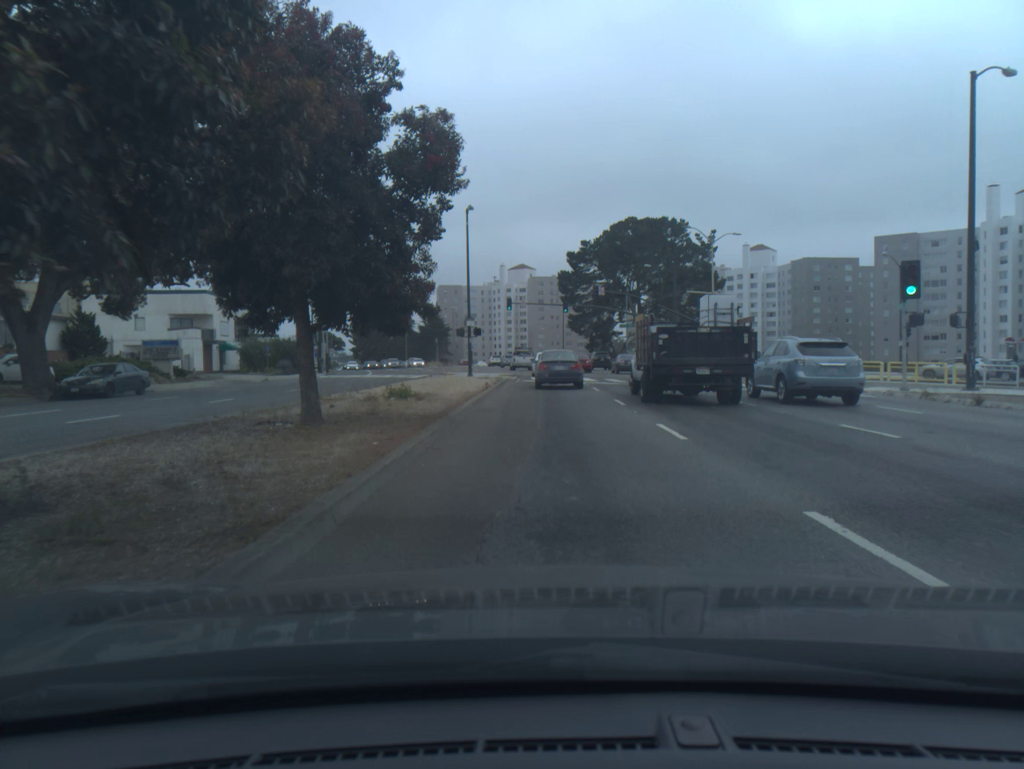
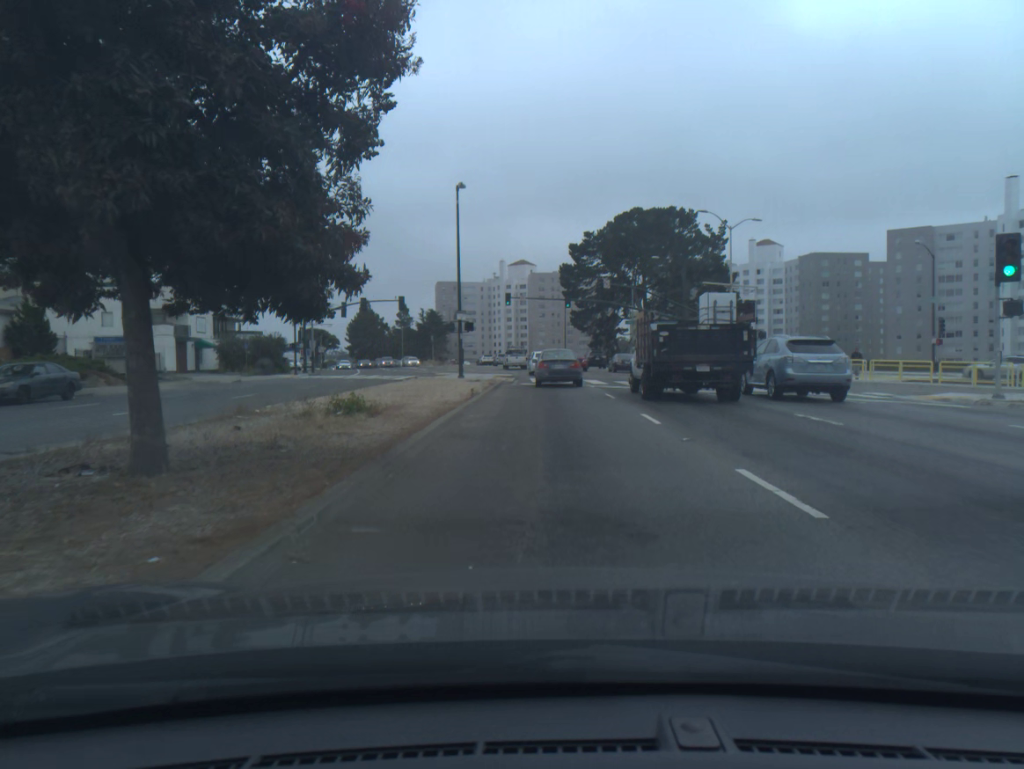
(0.0, +5.4) m; 0°
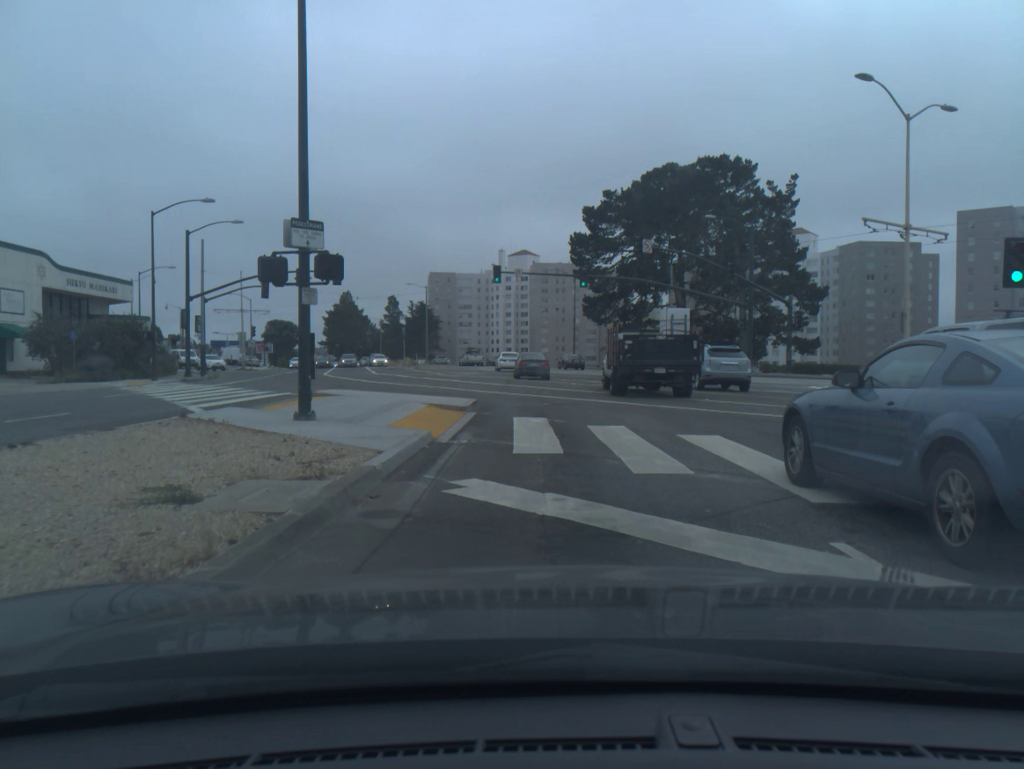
(-0.1, +25.6) m; -1°
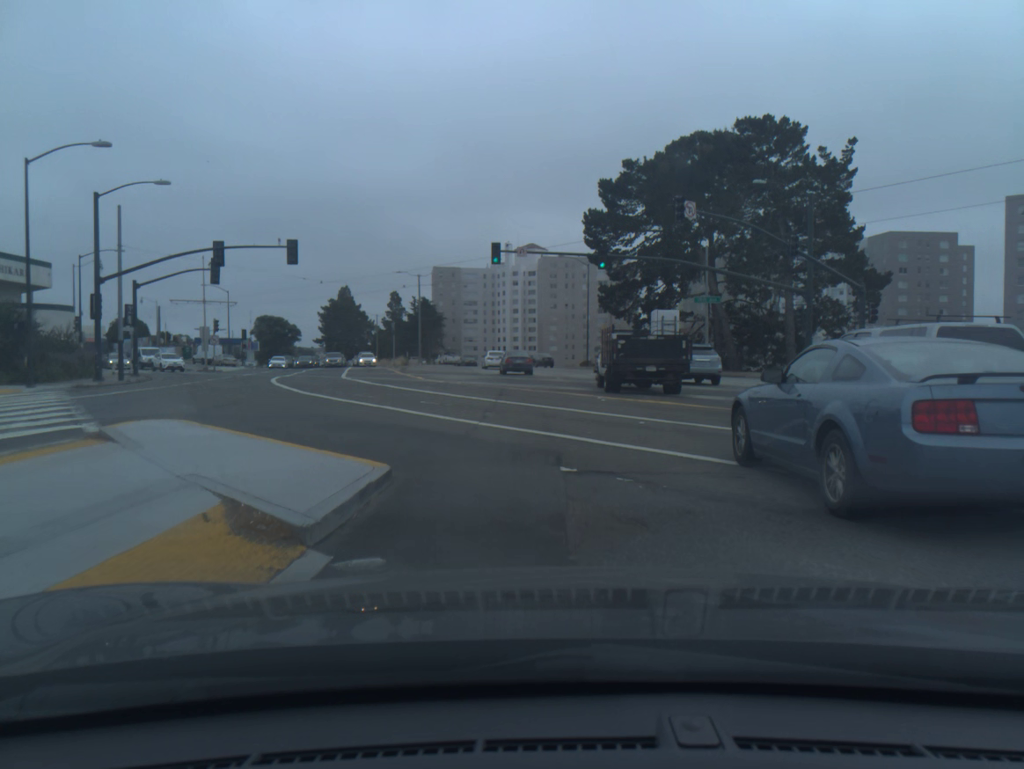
(0.0, +11.2) m; -1°
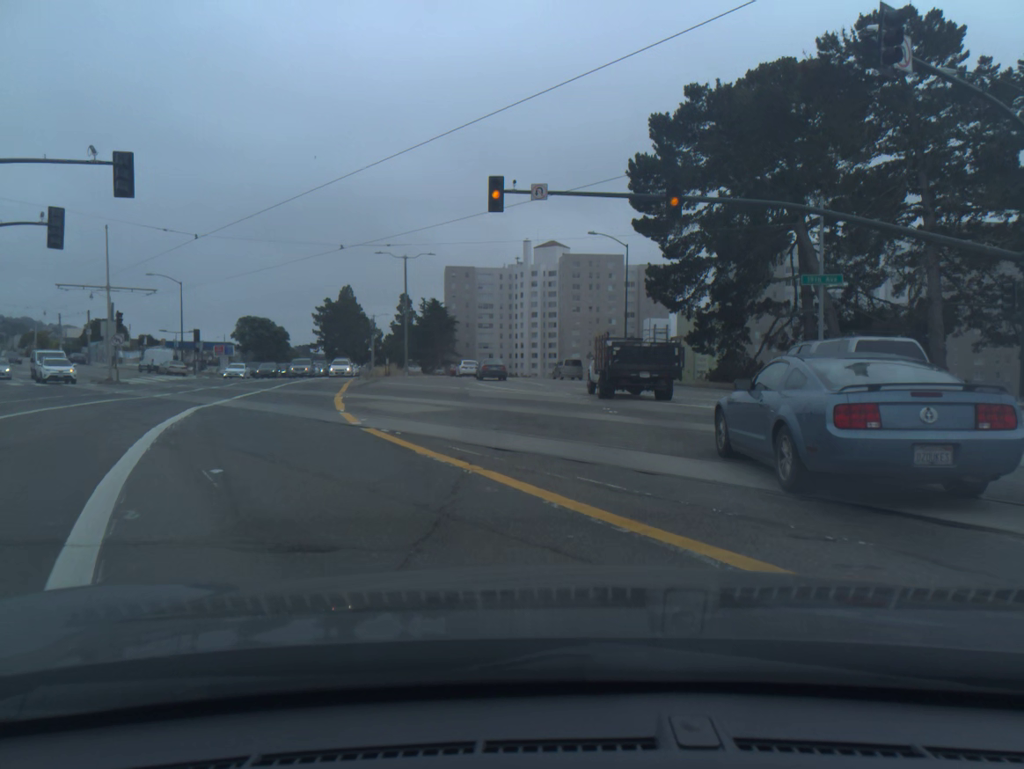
(-0.2, +18.8) m; -1°
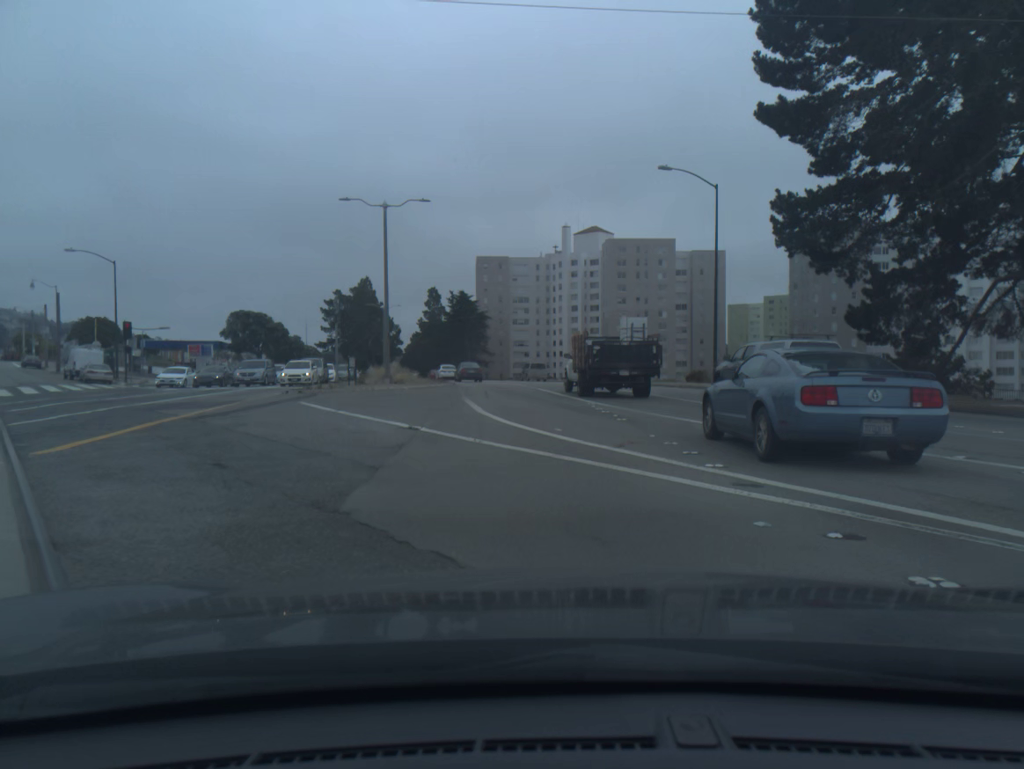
(-0.4, +20.4) m; -3°
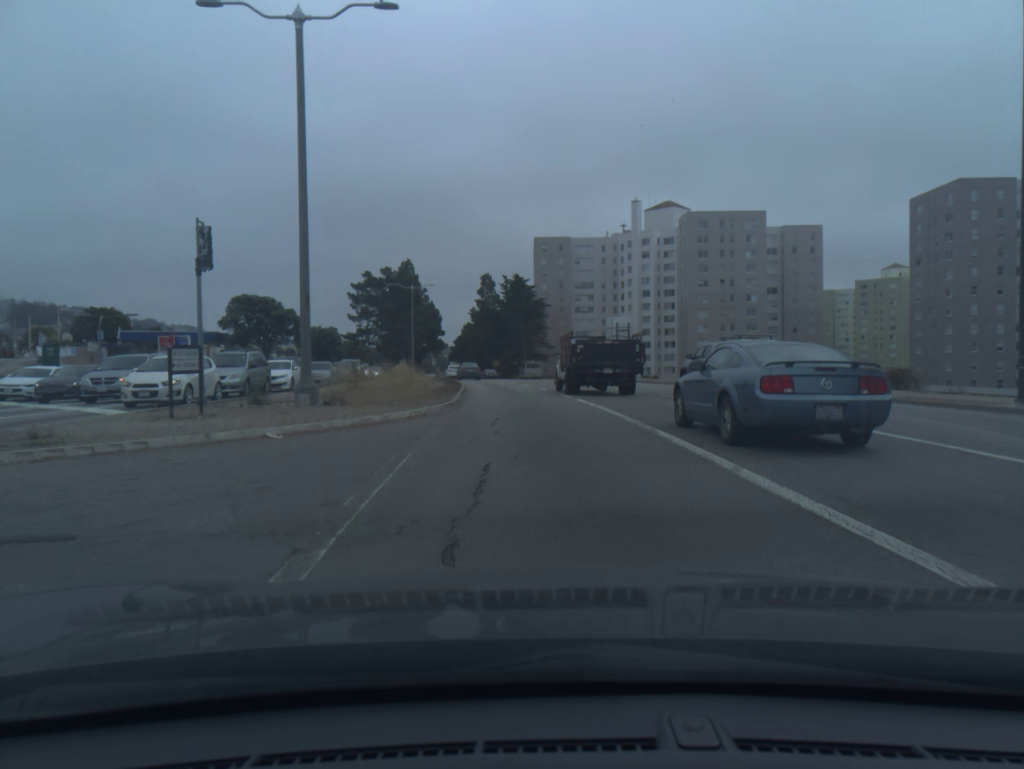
(-0.8, +22.3) m; -5°
